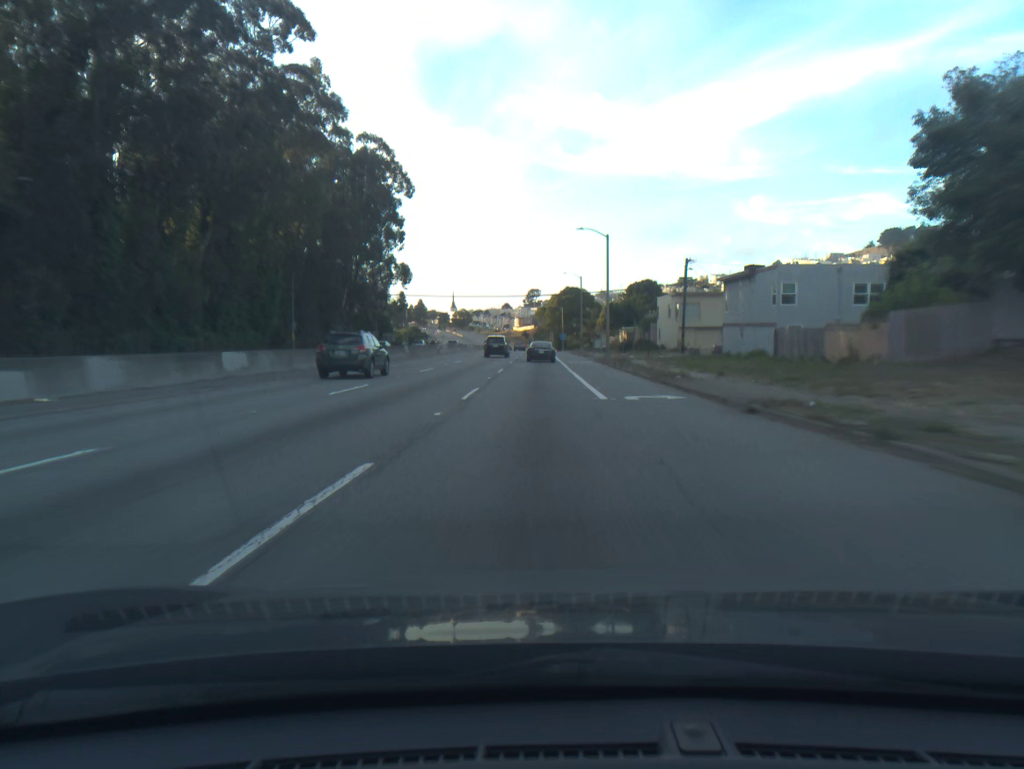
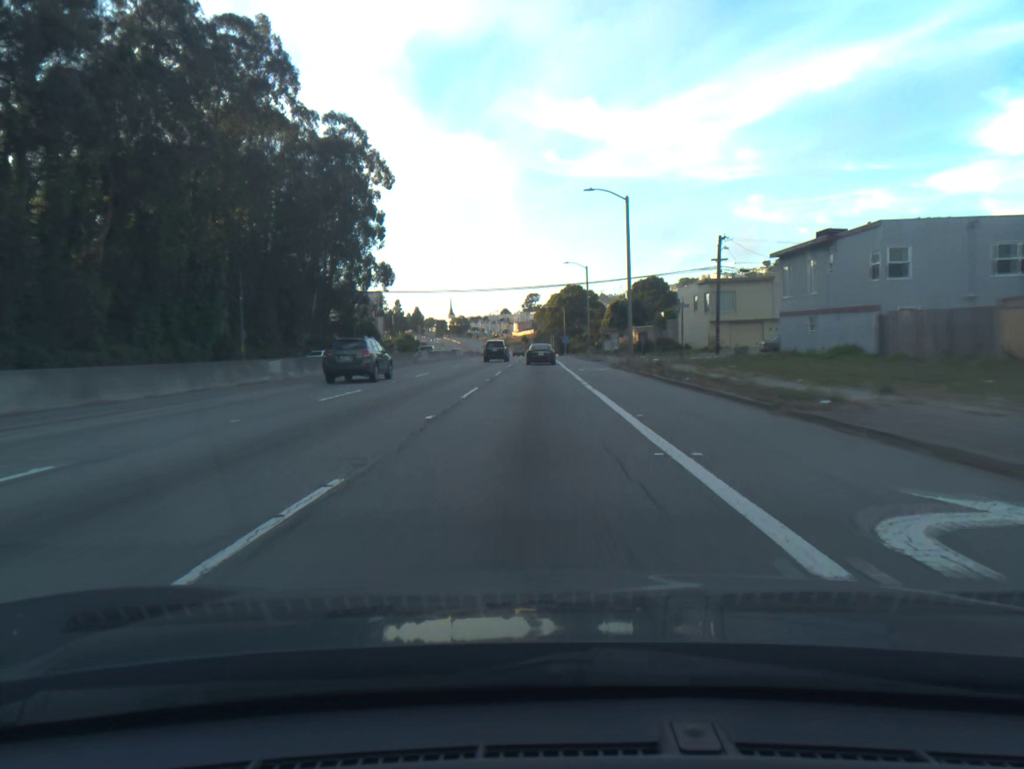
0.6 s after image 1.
(0.0, +15.3) m; 0°
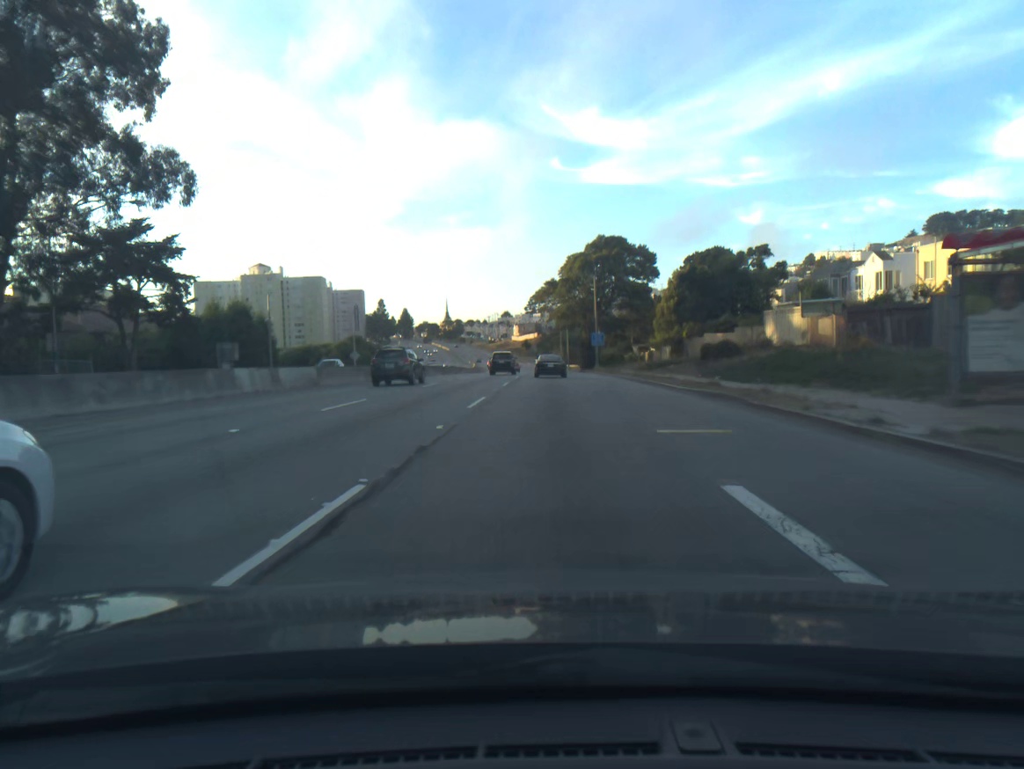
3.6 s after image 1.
(-0.6, +74.7) m; 0°
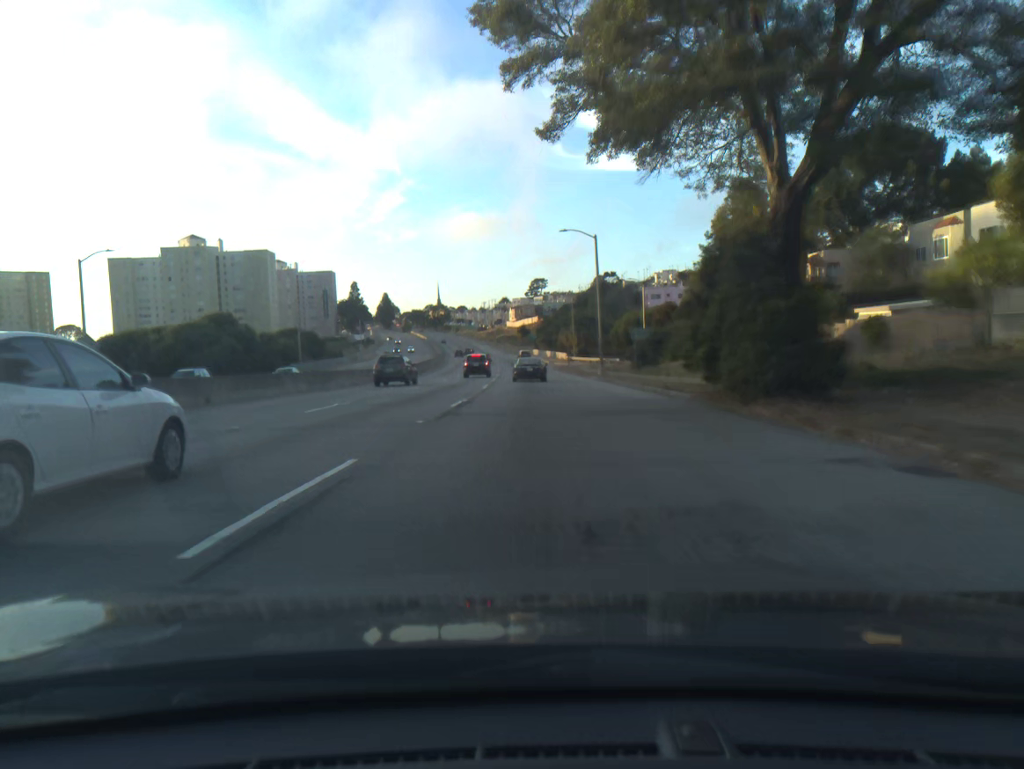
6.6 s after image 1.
(+0.5, +72.3) m; 0°
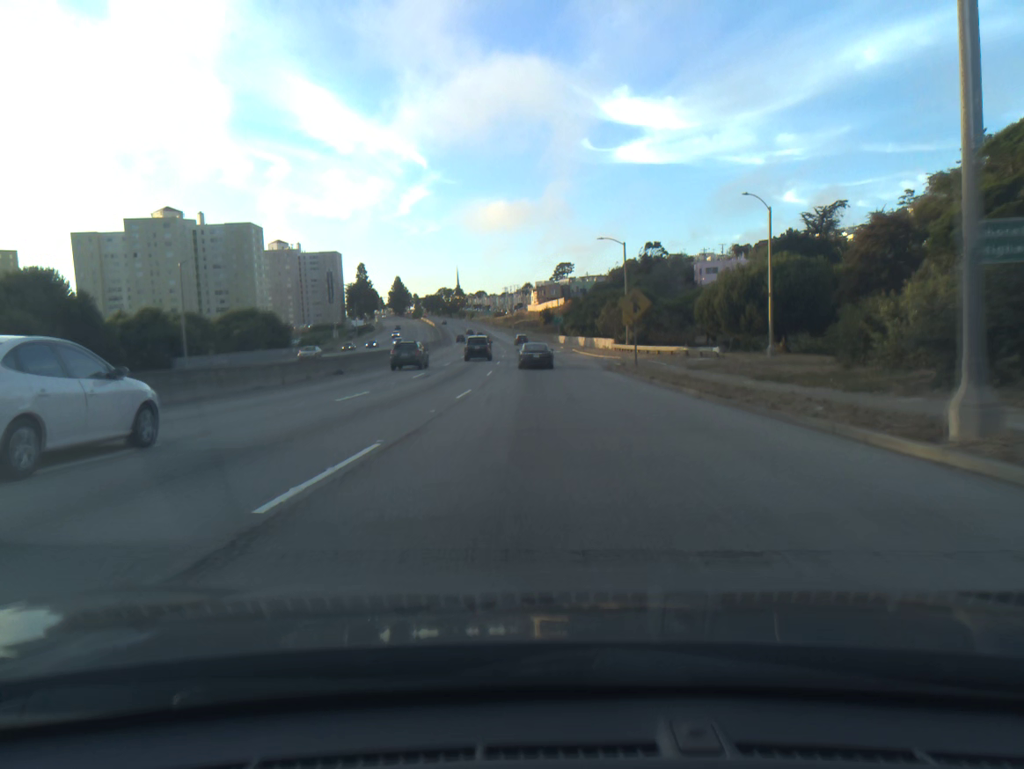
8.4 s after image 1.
(-0.8, +42.4) m; -2°
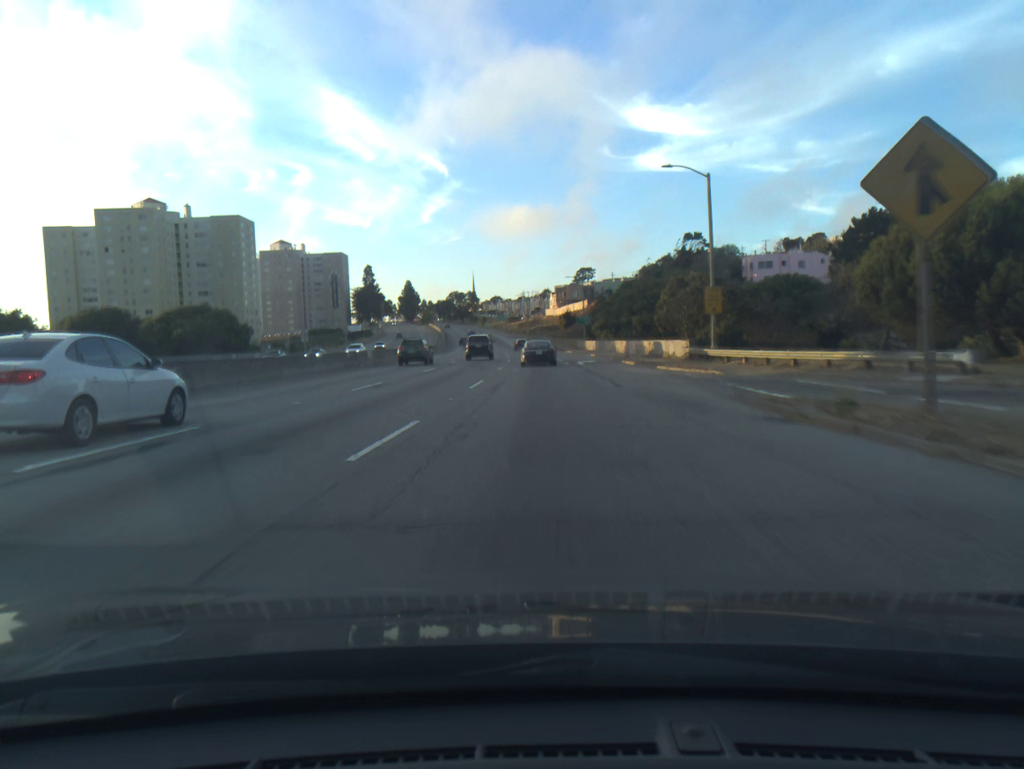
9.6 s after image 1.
(-0.3, +27.9) m; -1°
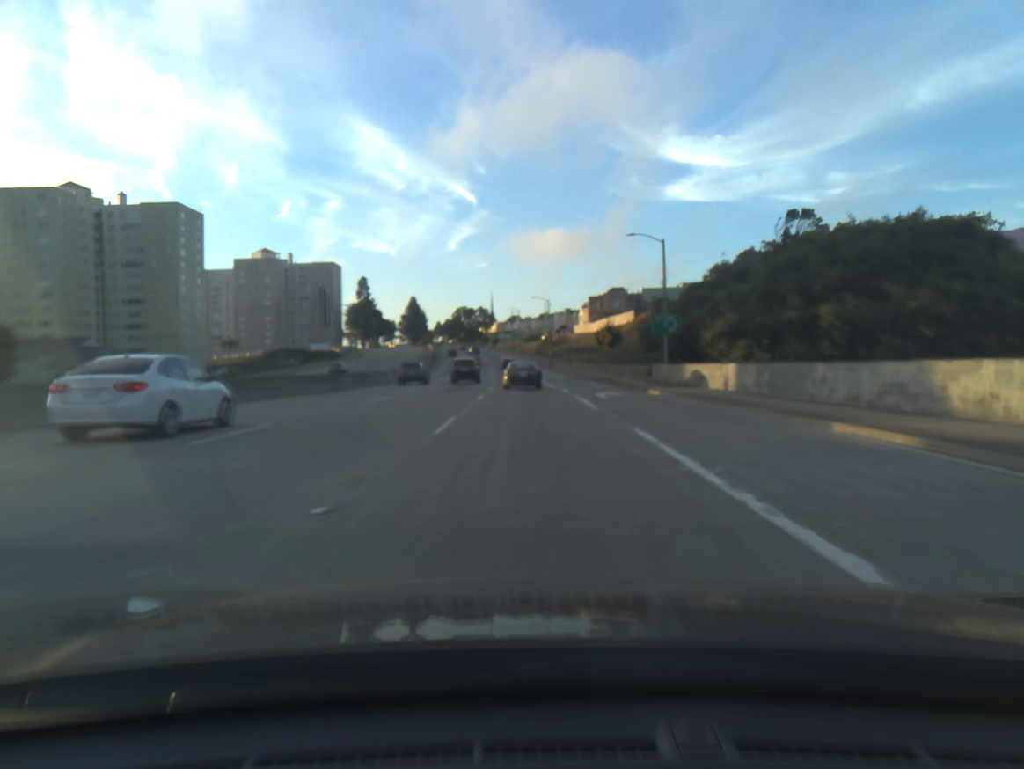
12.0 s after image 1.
(-0.7, +54.7) m; -2°
